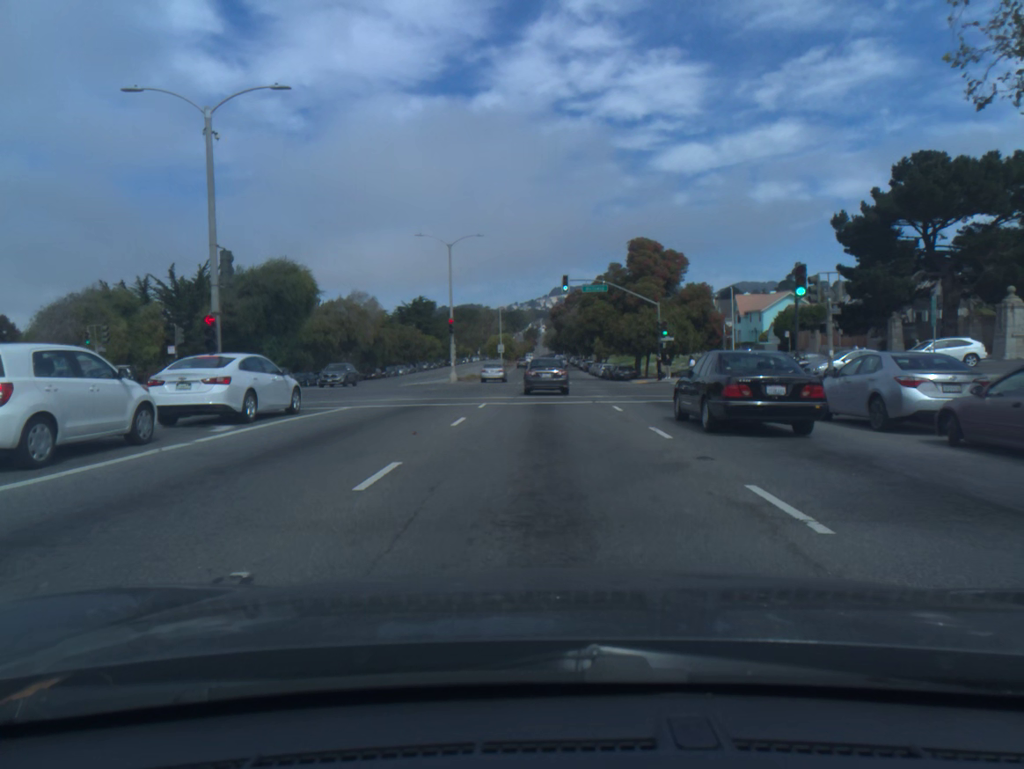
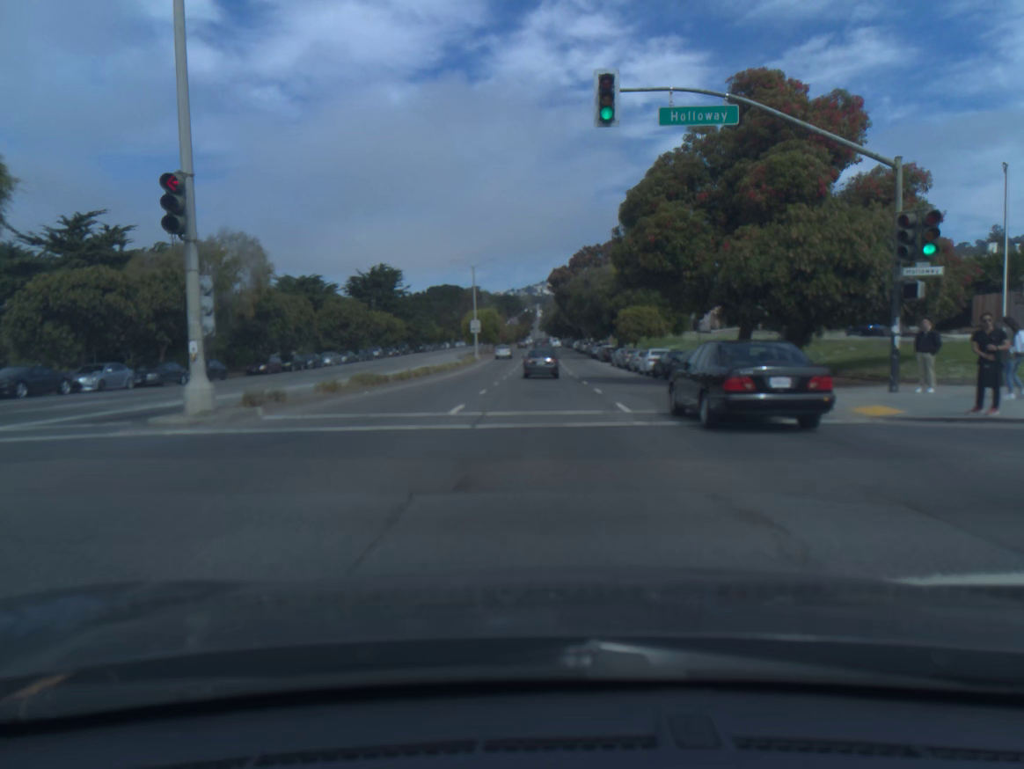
(+0.2, +38.2) m; 0°
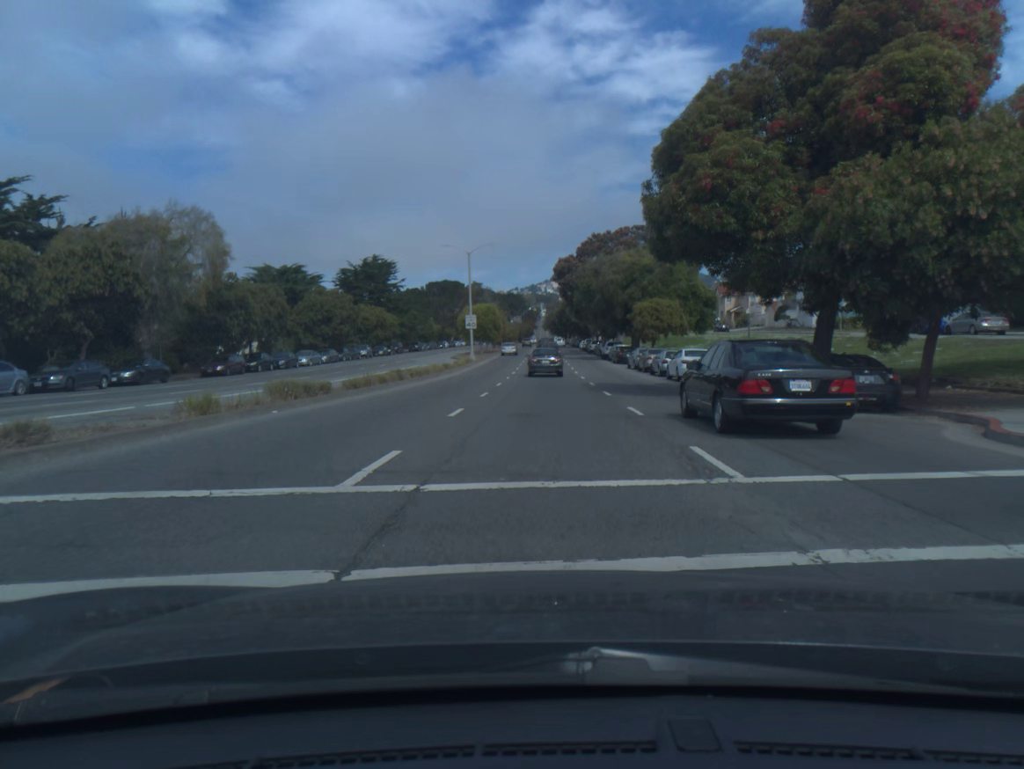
(0.0, +8.5) m; 0°
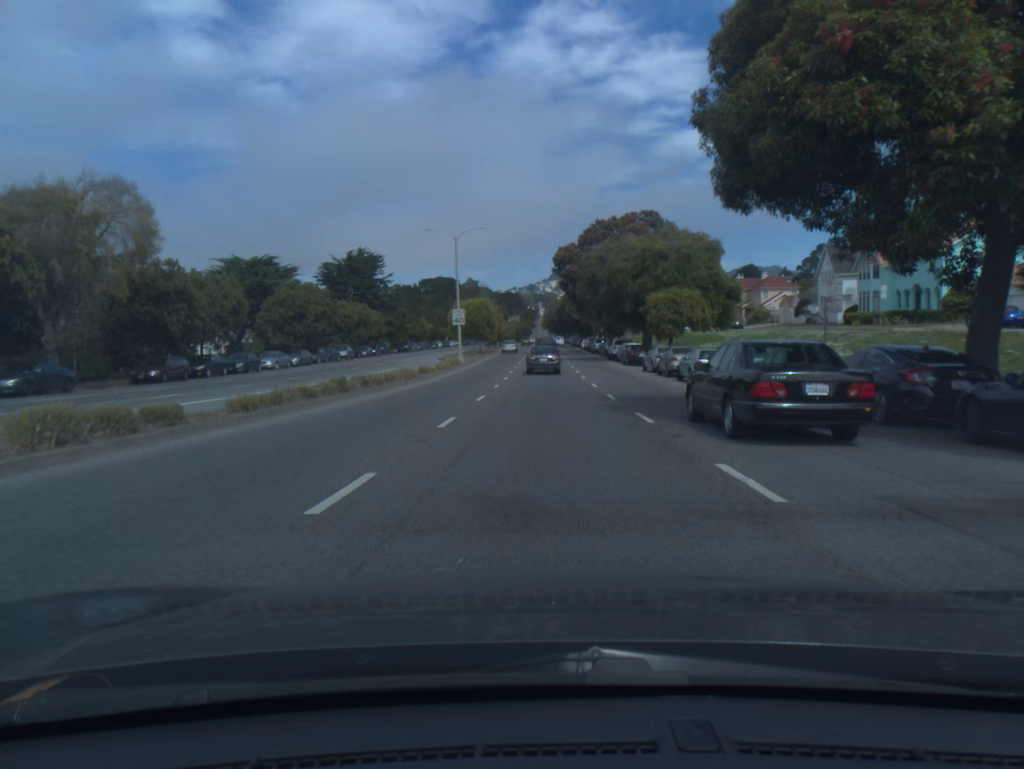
(0.0, +8.8) m; 0°
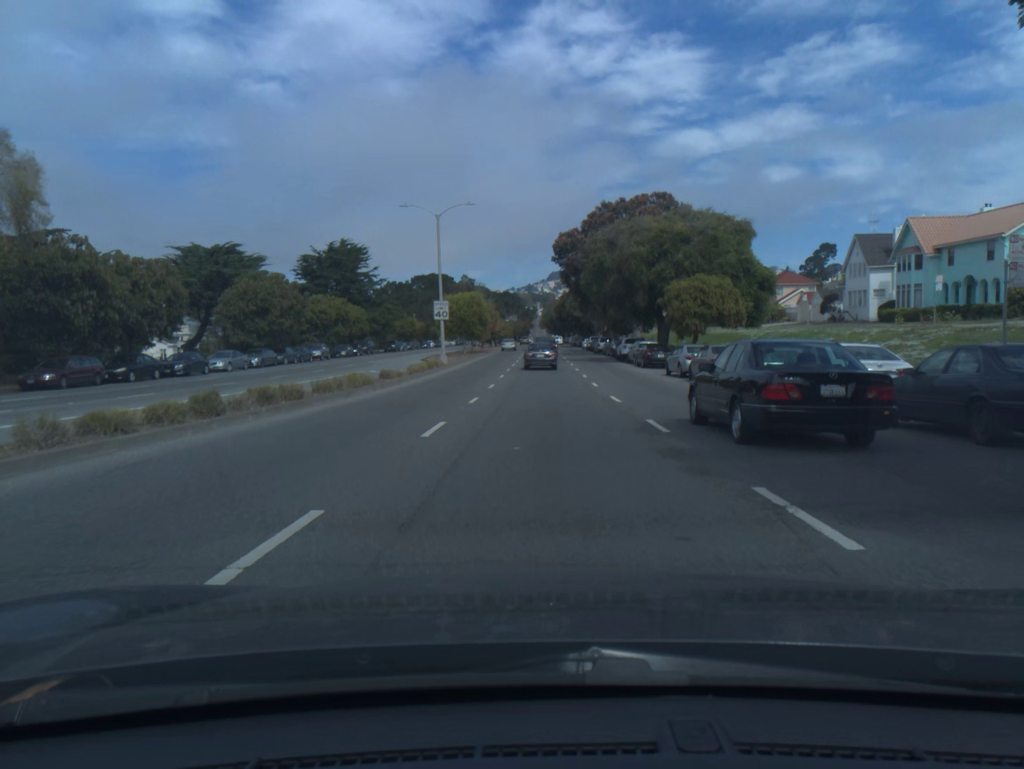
(0.0, +9.1) m; 0°
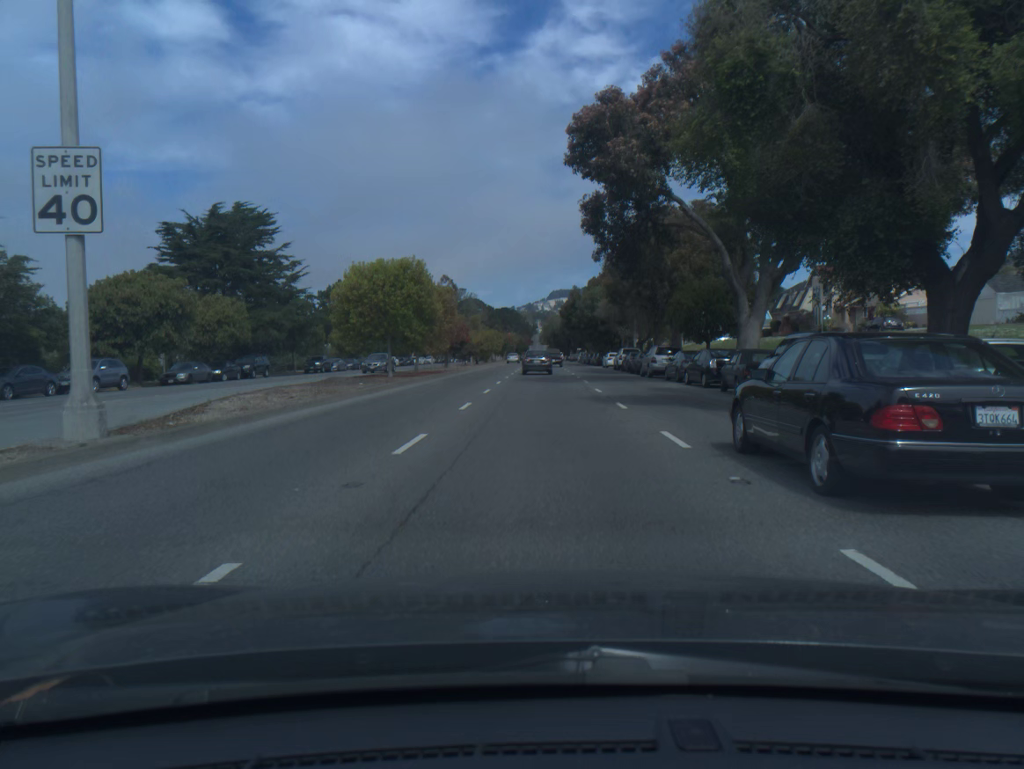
(+0.1, +38.3) m; 0°
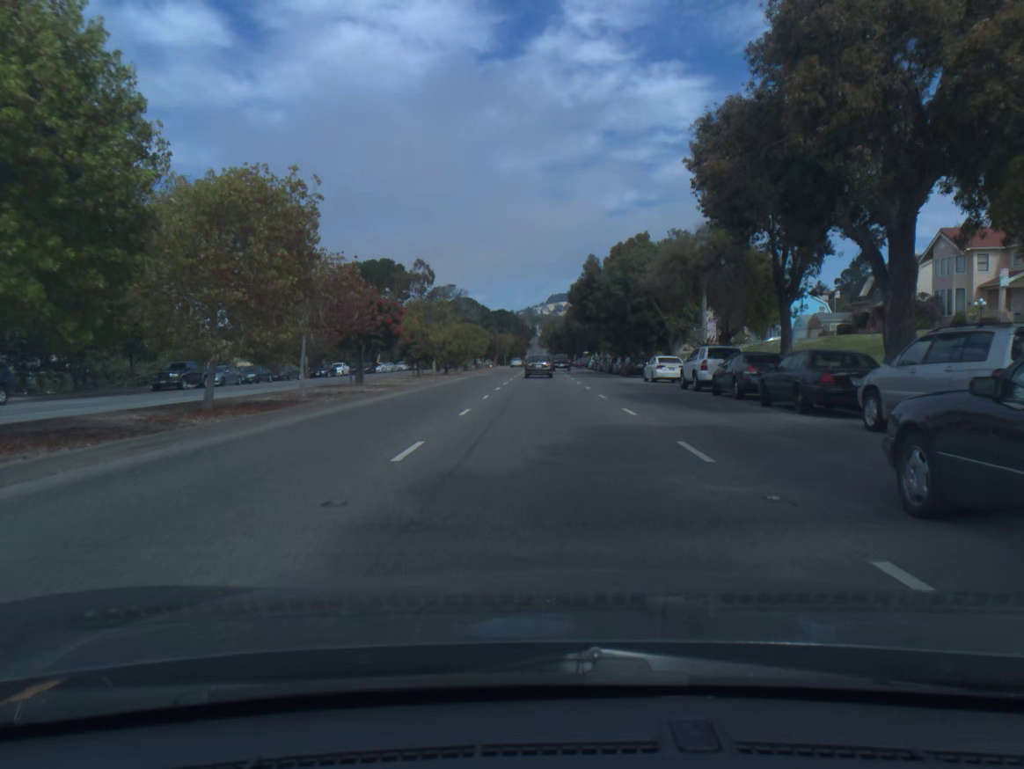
(-0.1, +30.0) m; 0°
